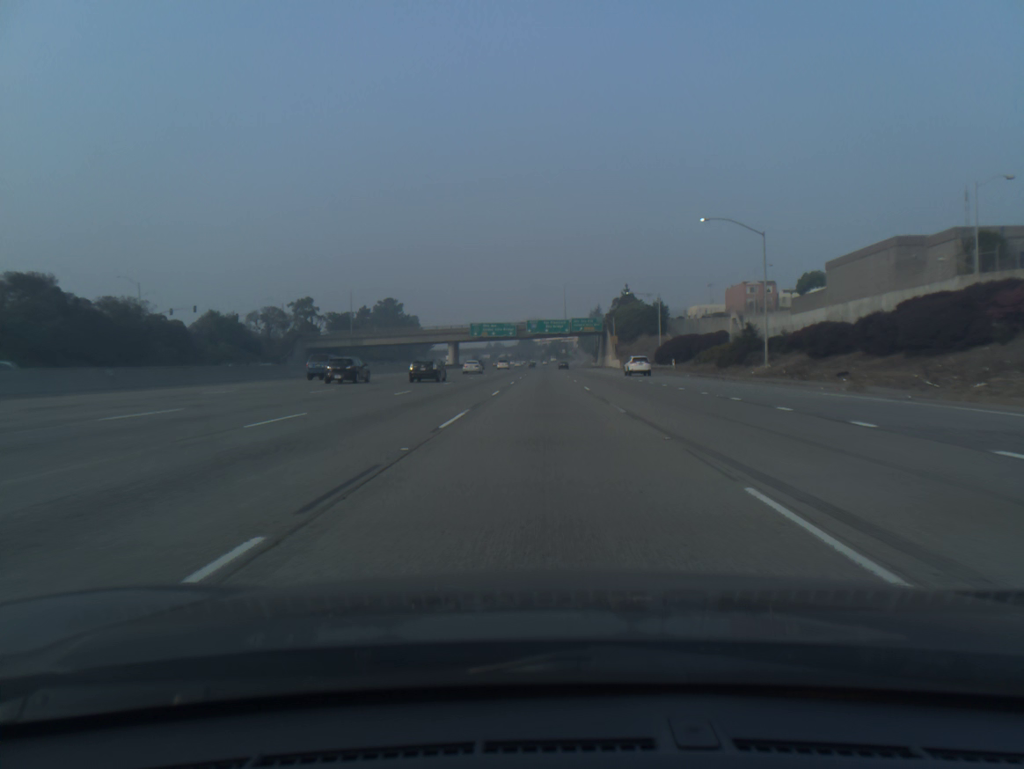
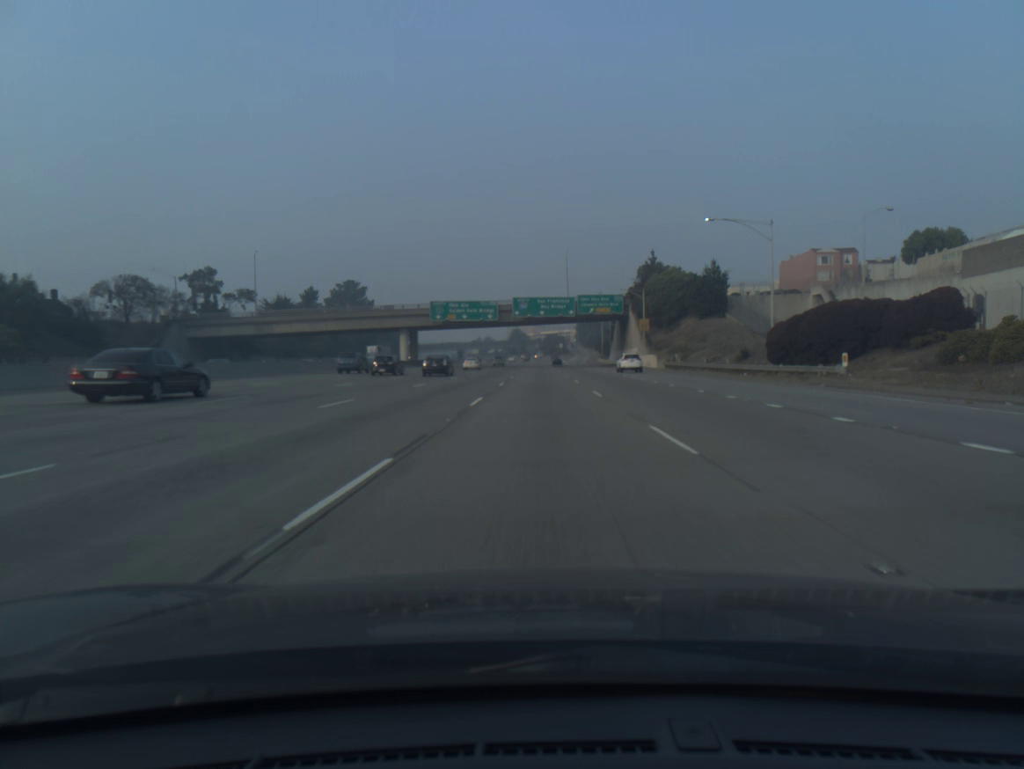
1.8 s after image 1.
(+0.2, +51.7) m; 0°
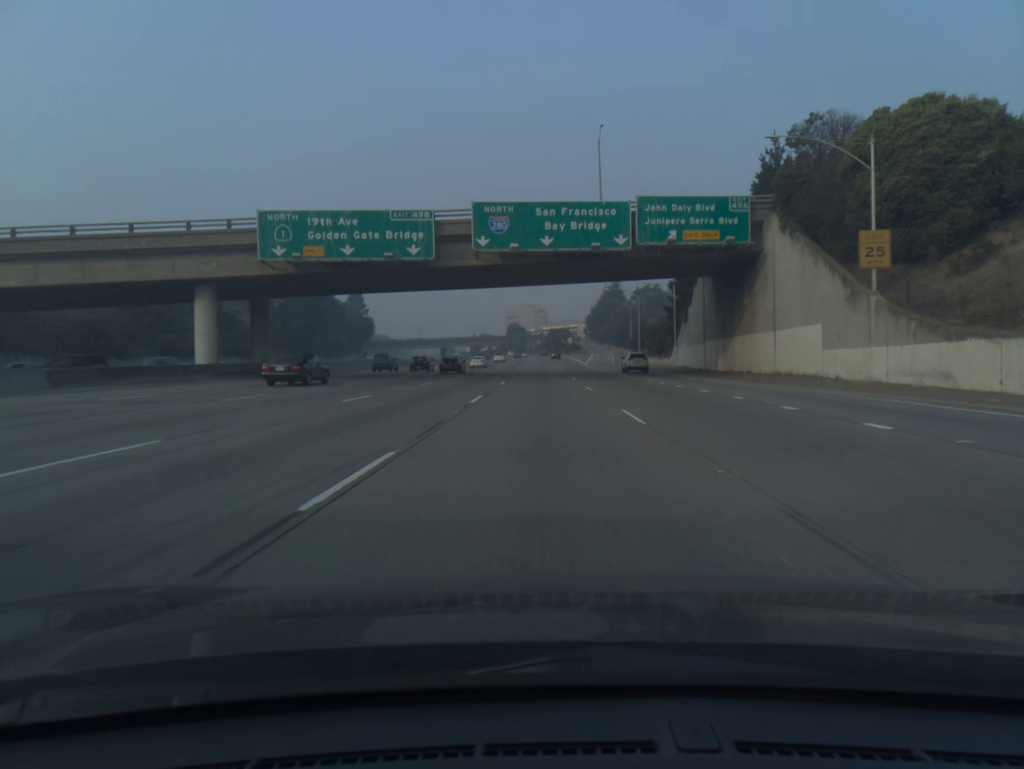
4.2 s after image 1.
(0.0, +69.1) m; 0°
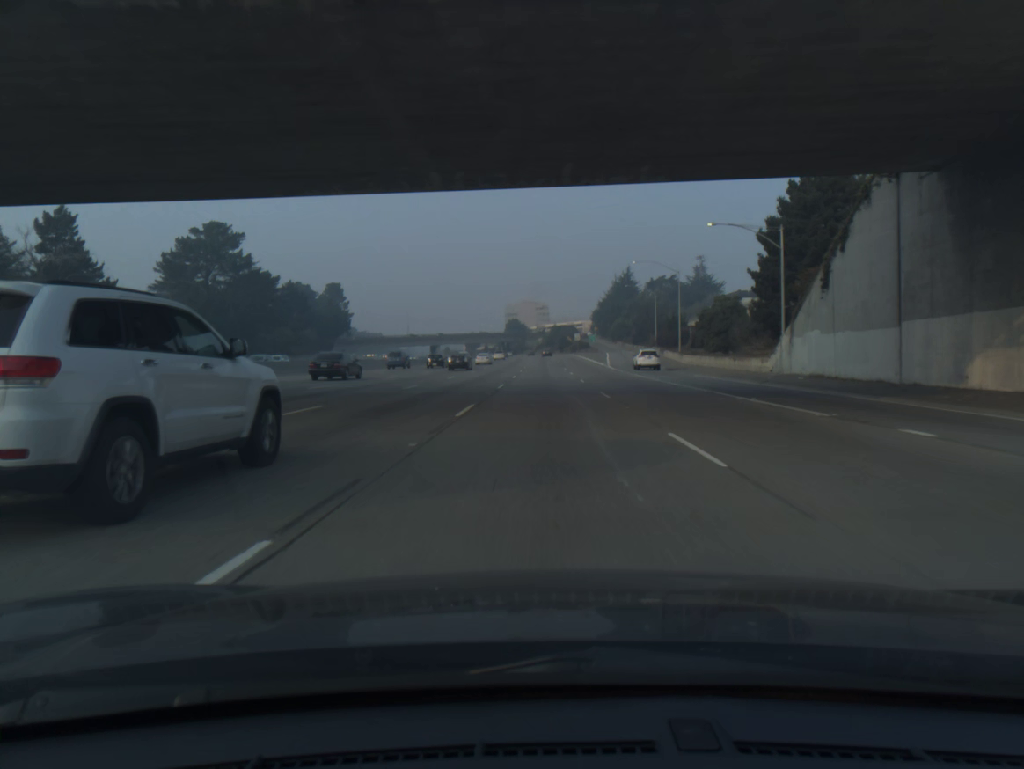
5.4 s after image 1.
(-0.1, +34.6) m; 0°
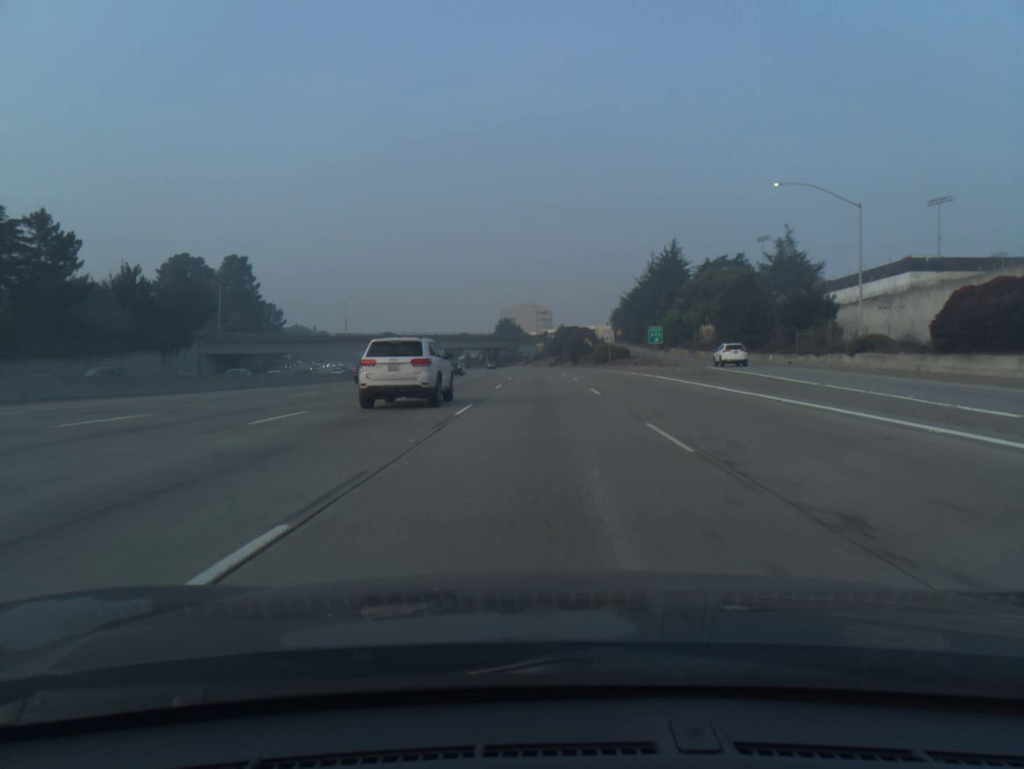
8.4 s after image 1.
(+0.3, +86.7) m; 0°
